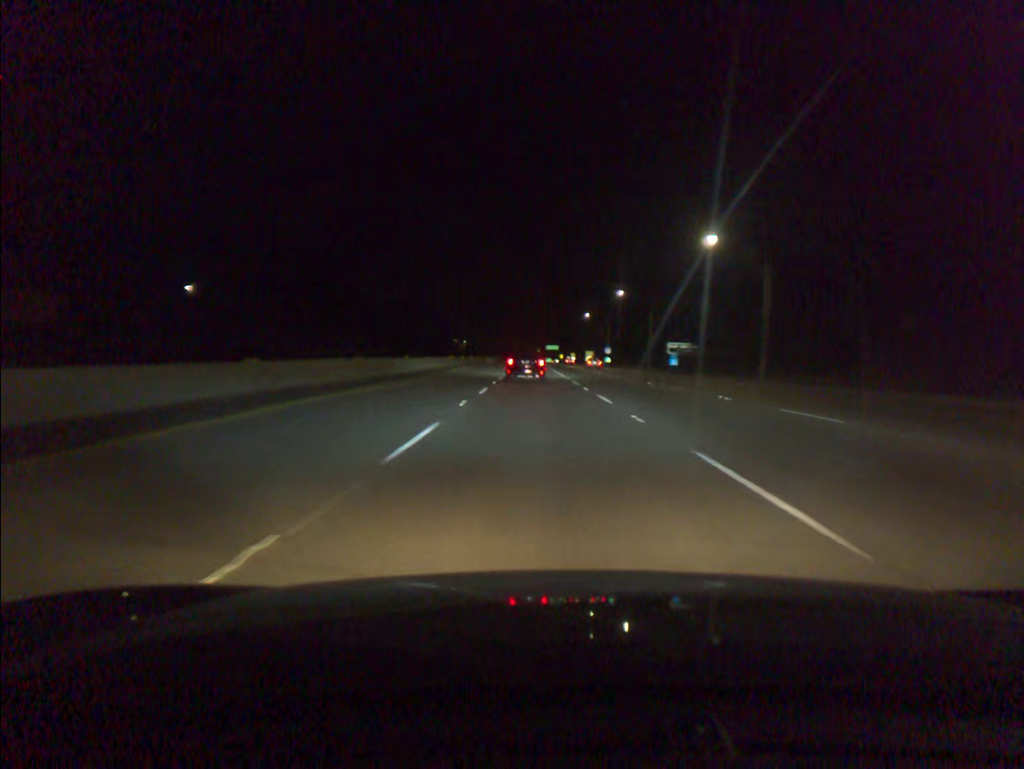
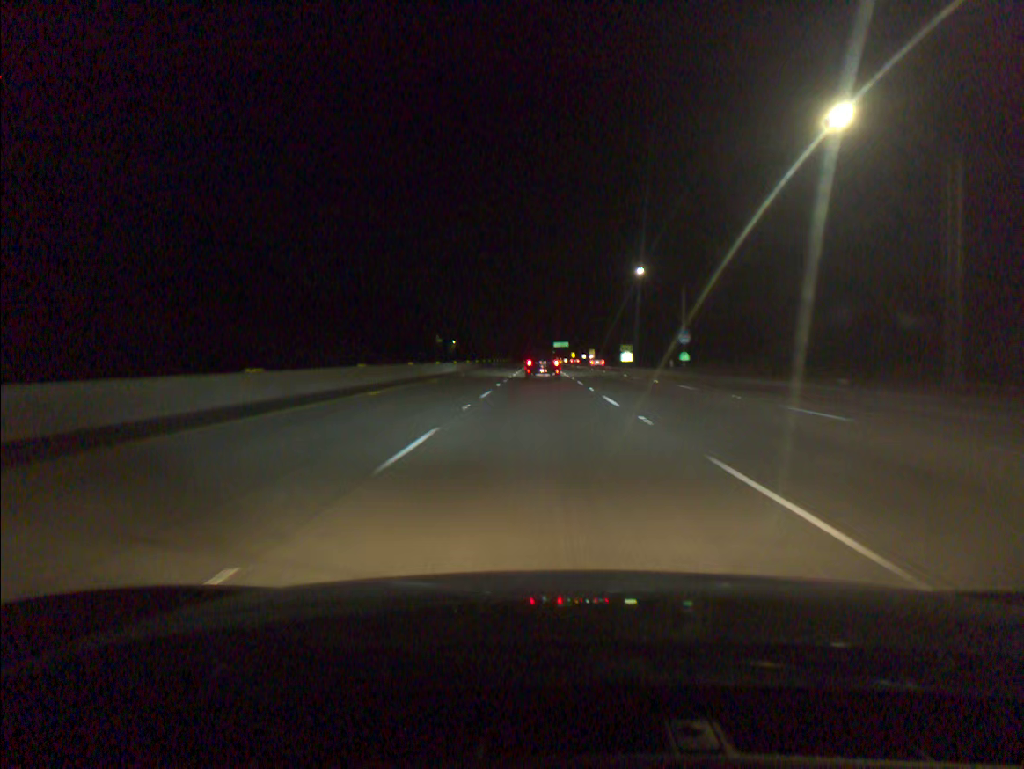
(-0.8, +73.3) m; 0°
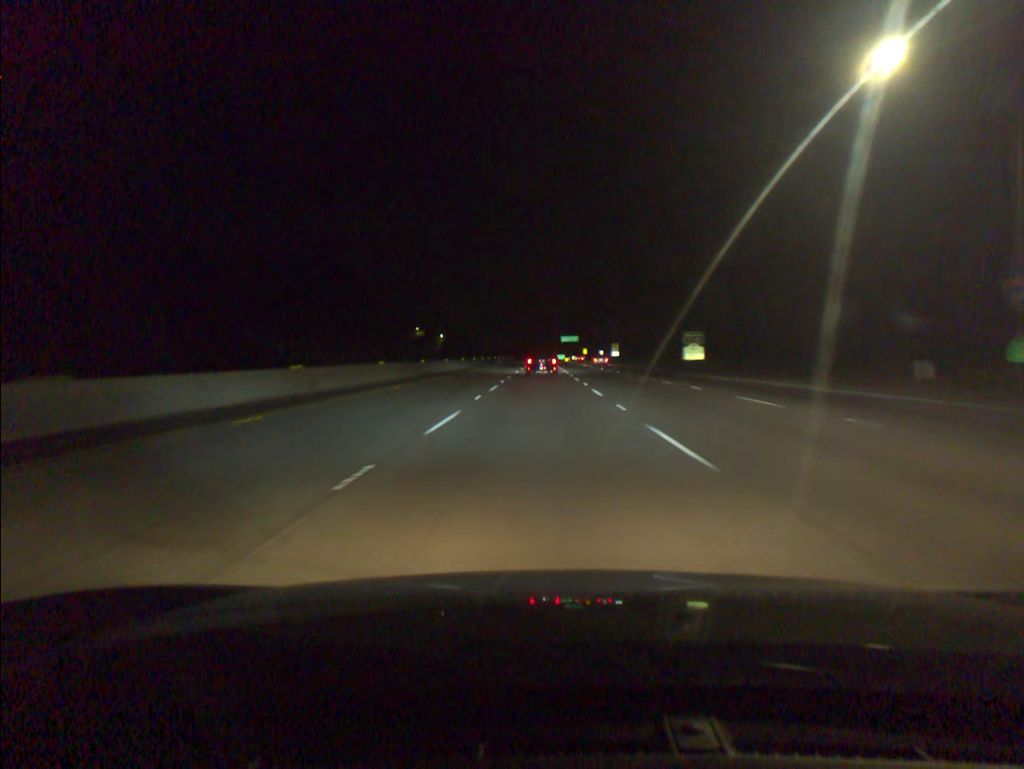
(-0.1, +54.4) m; 0°
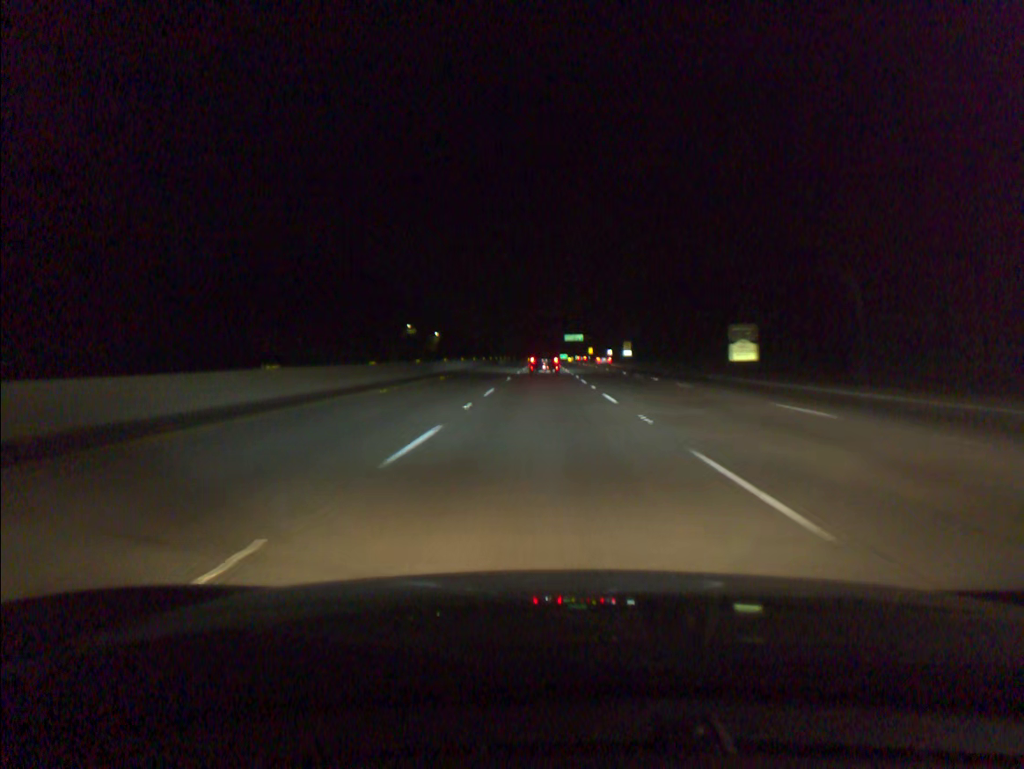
(0.0, +18.0) m; 0°
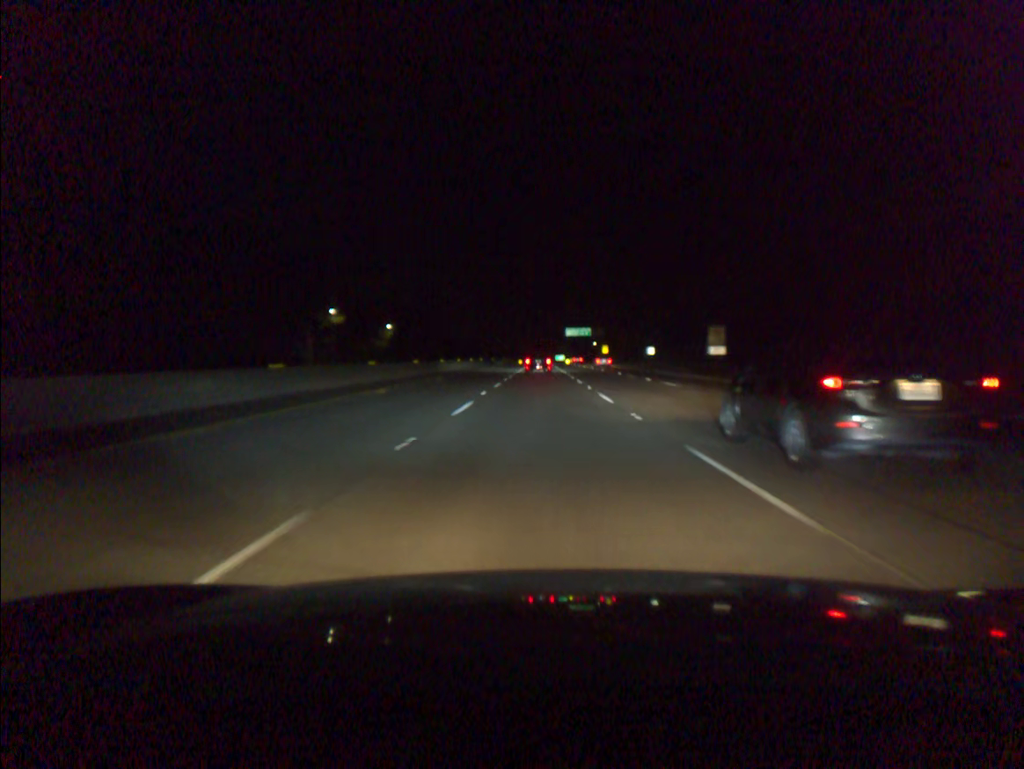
(+0.3, +72.3) m; +1°
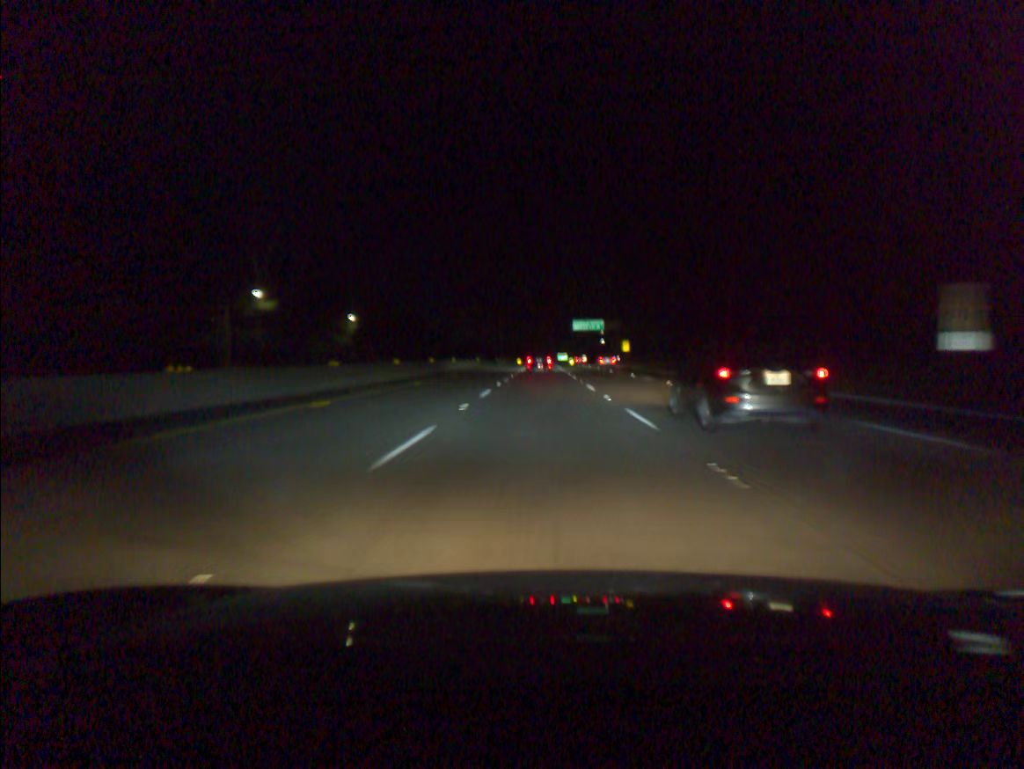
(0.0, +36.3) m; 0°
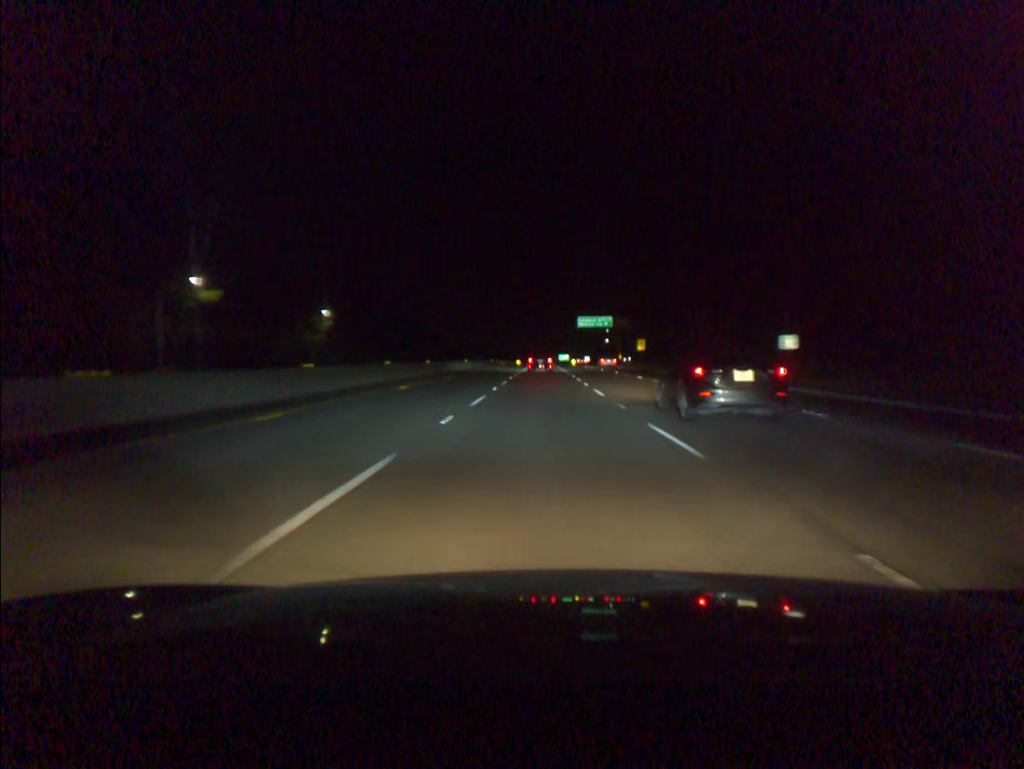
(0.0, +18.2) m; 0°
